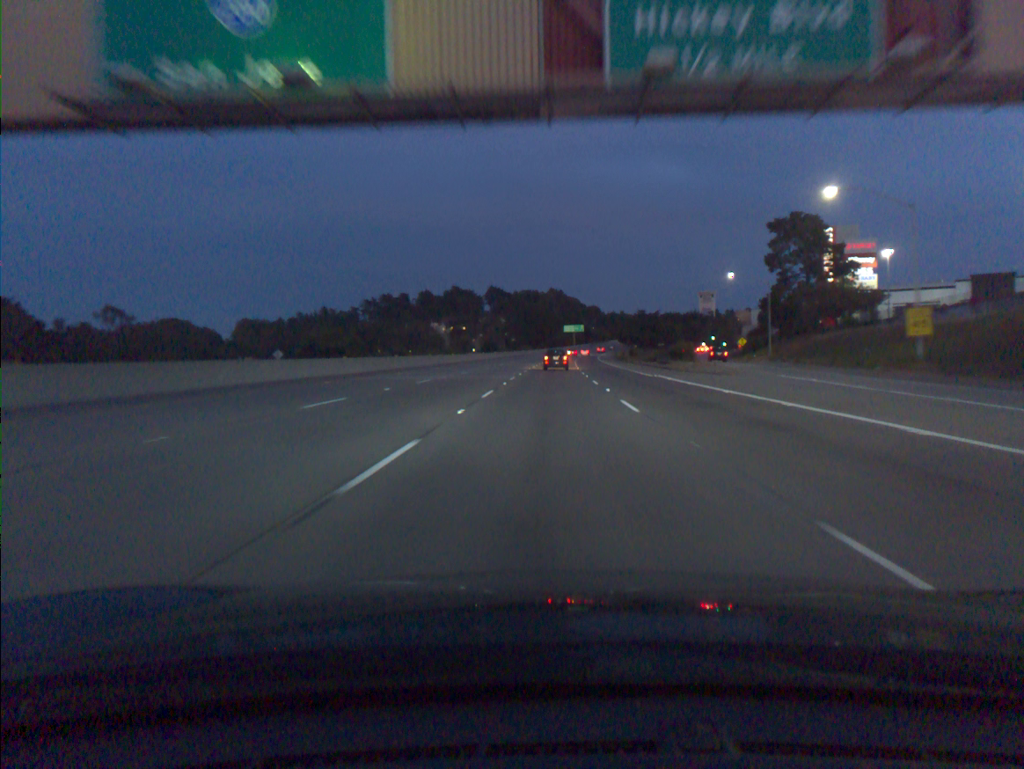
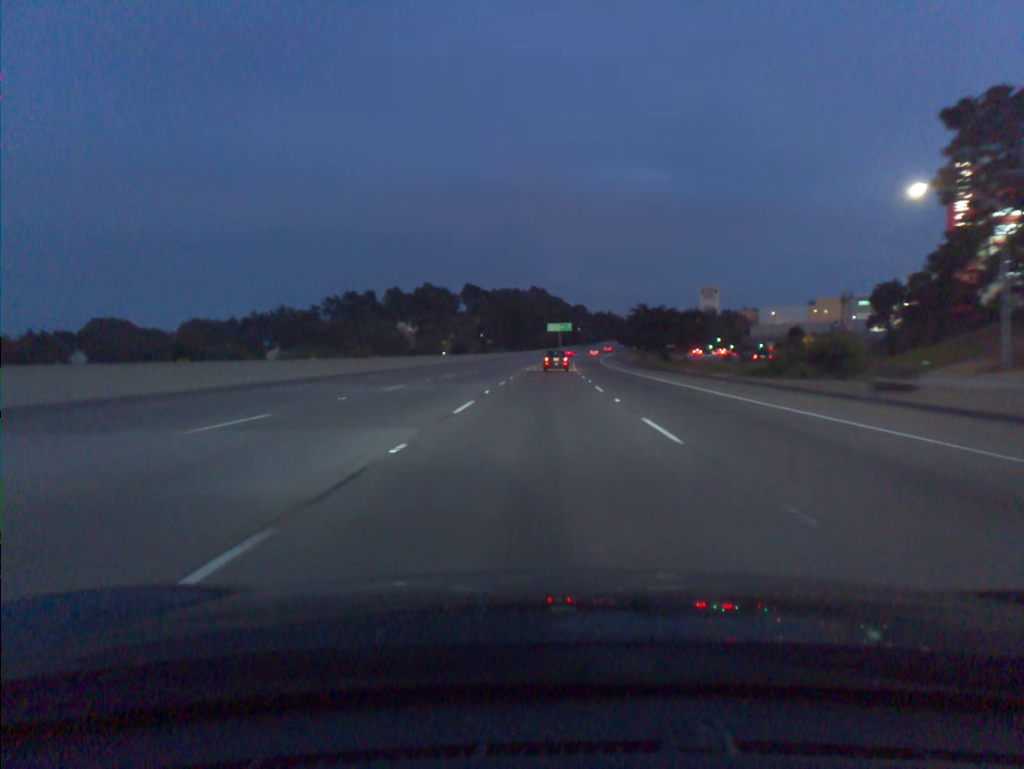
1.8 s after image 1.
(+0.6, +49.4) m; +1°
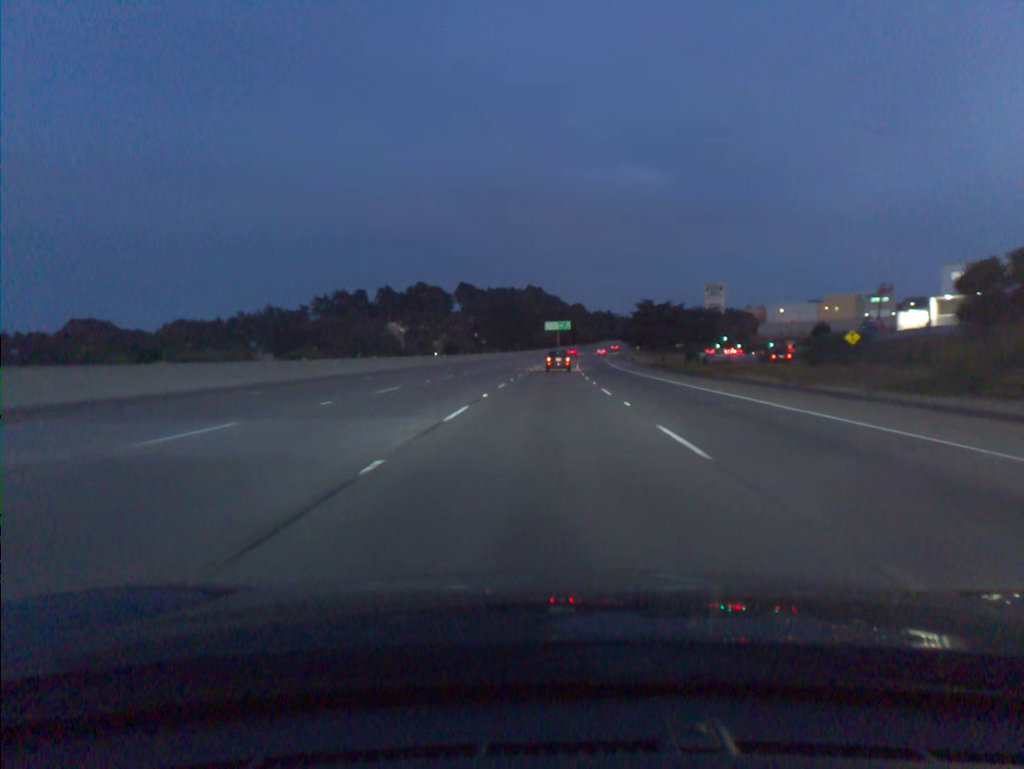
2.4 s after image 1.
(0.0, +16.4) m; 0°
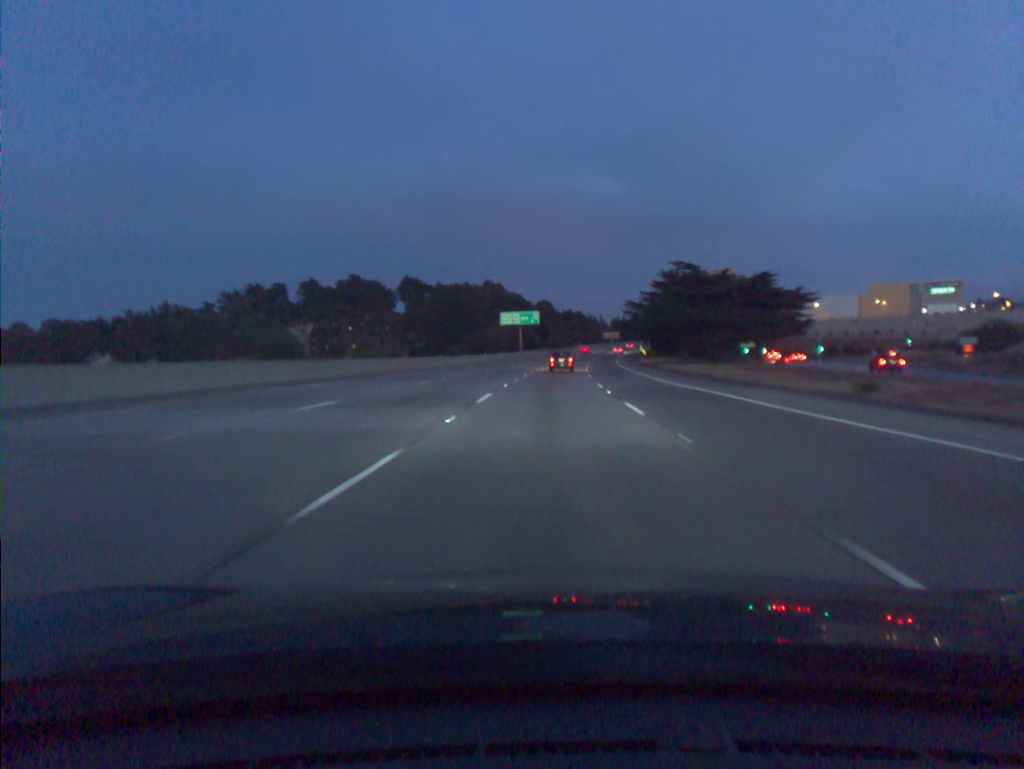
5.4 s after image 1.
(+1.7, +81.3) m; +3°
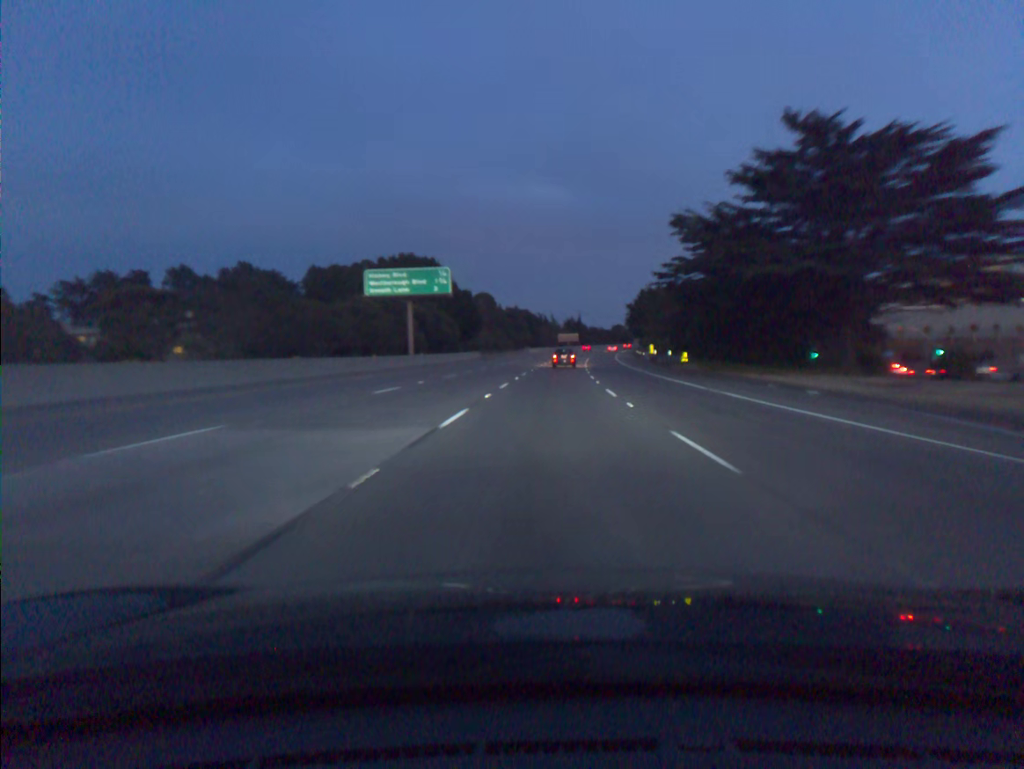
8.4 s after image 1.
(+2.7, +80.5) m; +4°
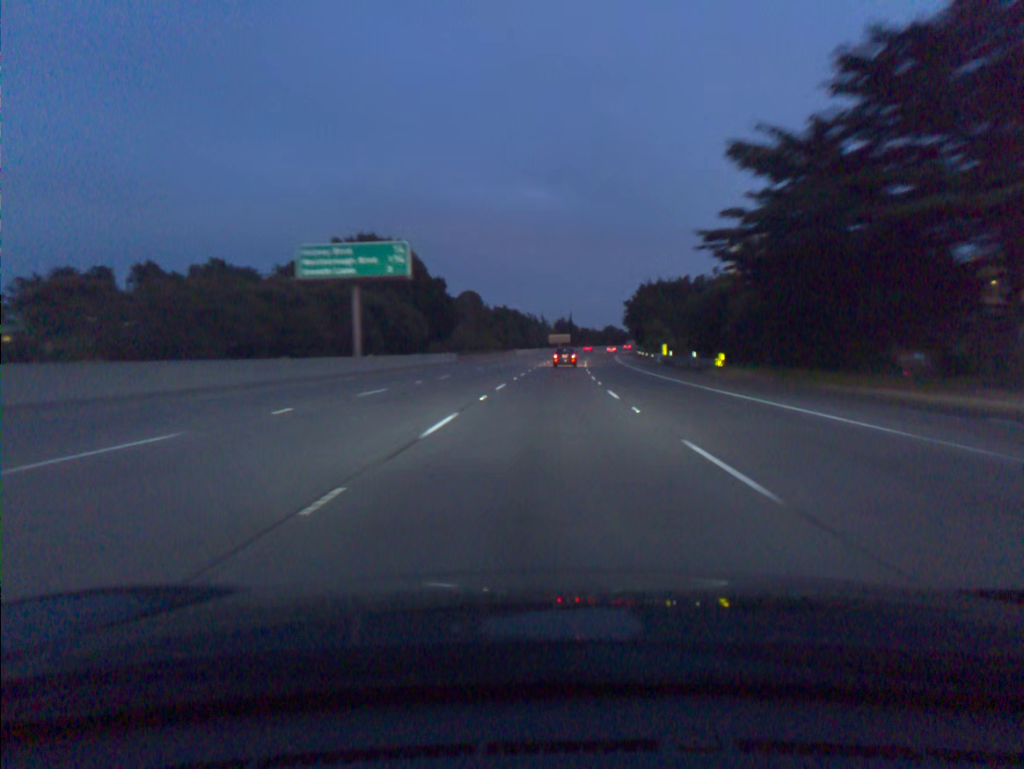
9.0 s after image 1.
(+0.1, +16.1) m; +1°
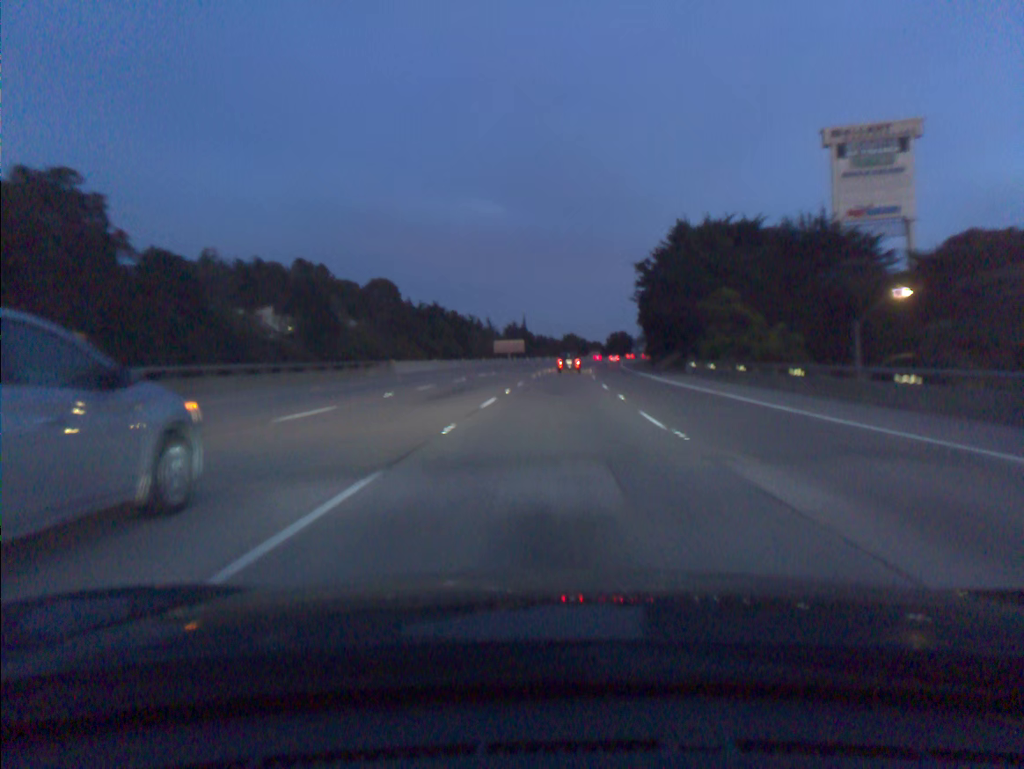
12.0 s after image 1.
(+2.4, +80.2) m; +3°
